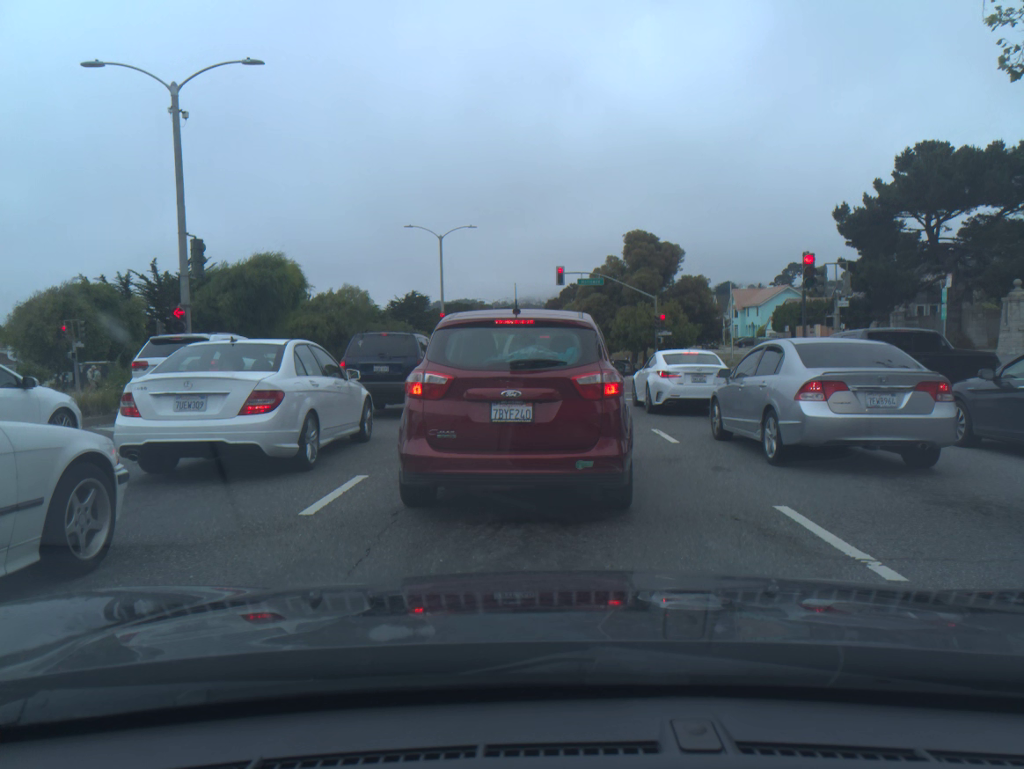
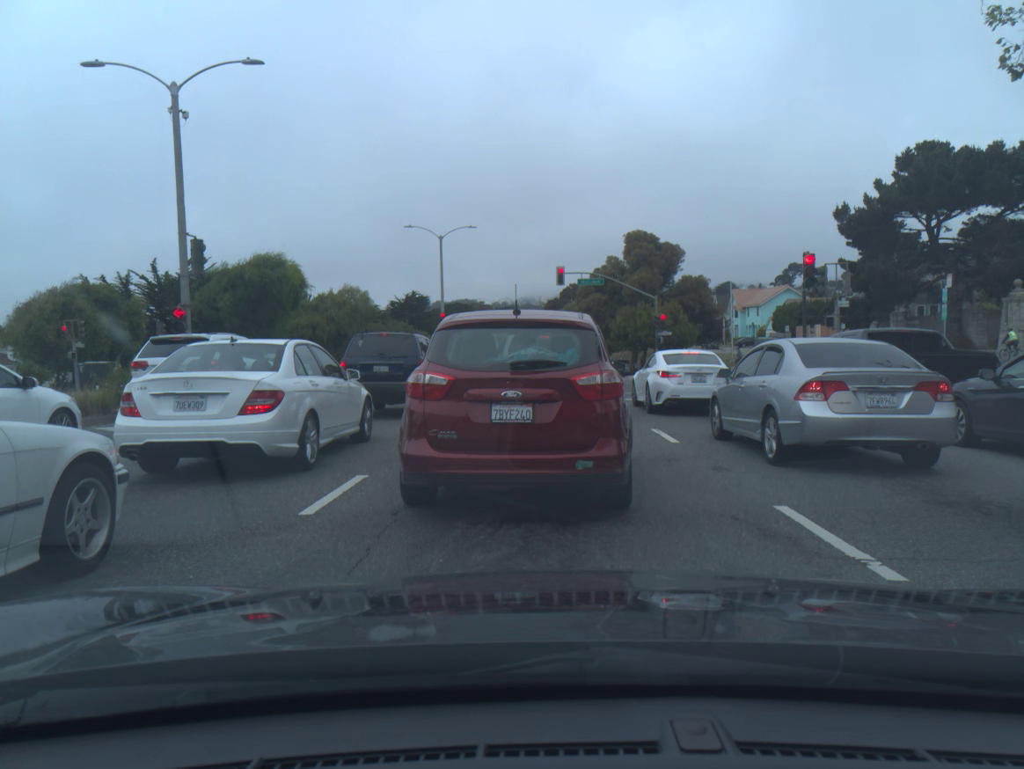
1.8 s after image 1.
(0.0, 0.0) m; 0°
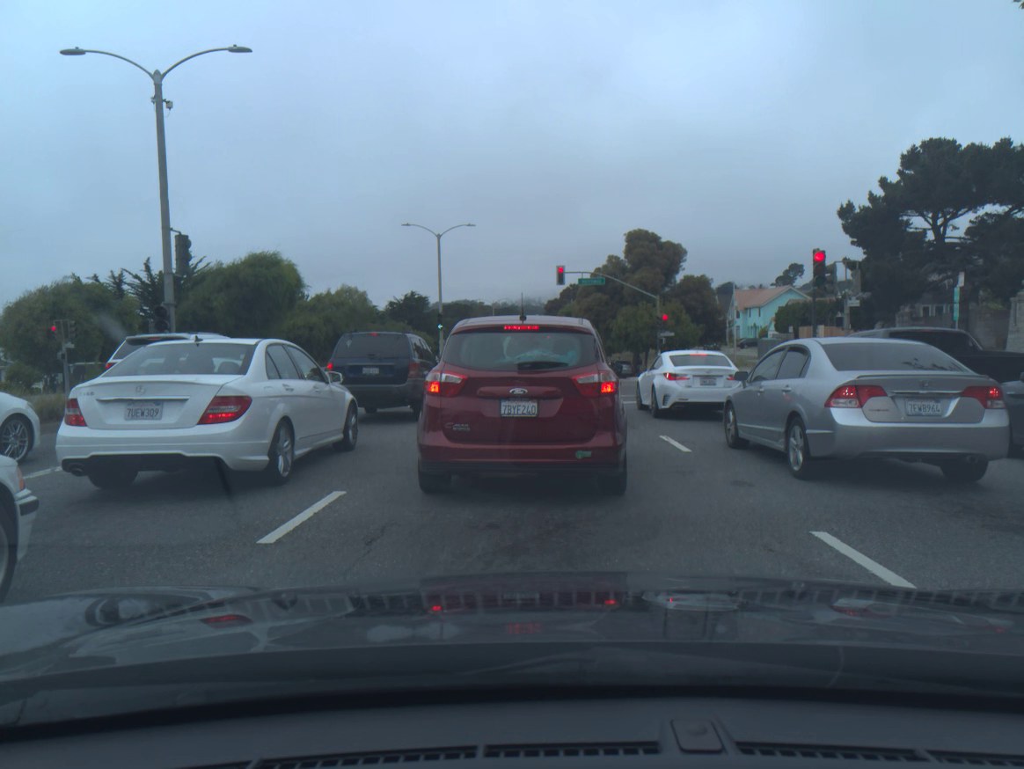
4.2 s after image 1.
(0.0, +0.8) m; 0°
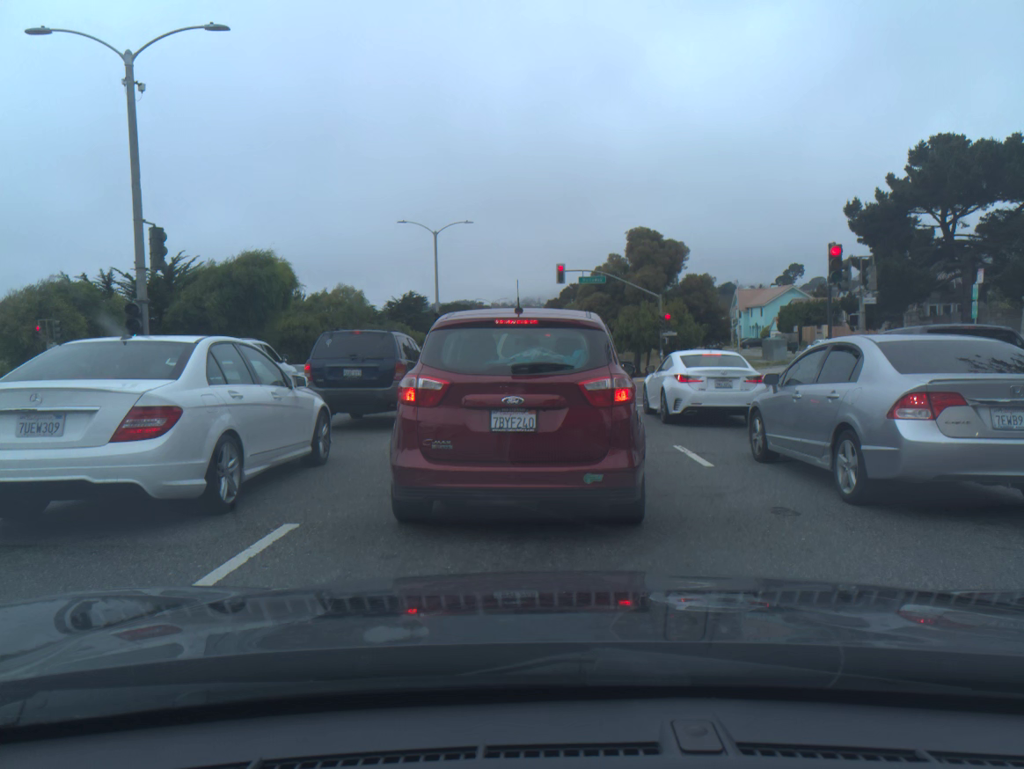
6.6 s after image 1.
(0.0, +1.3) m; 0°
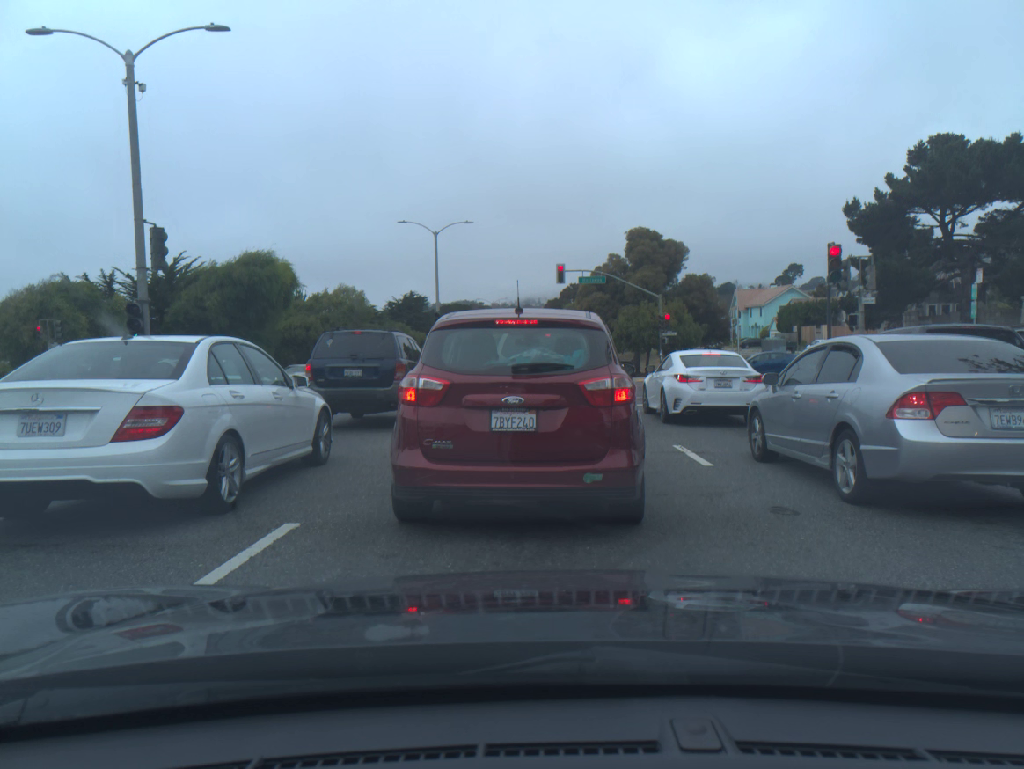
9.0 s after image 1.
(0.0, 0.0) m; 0°
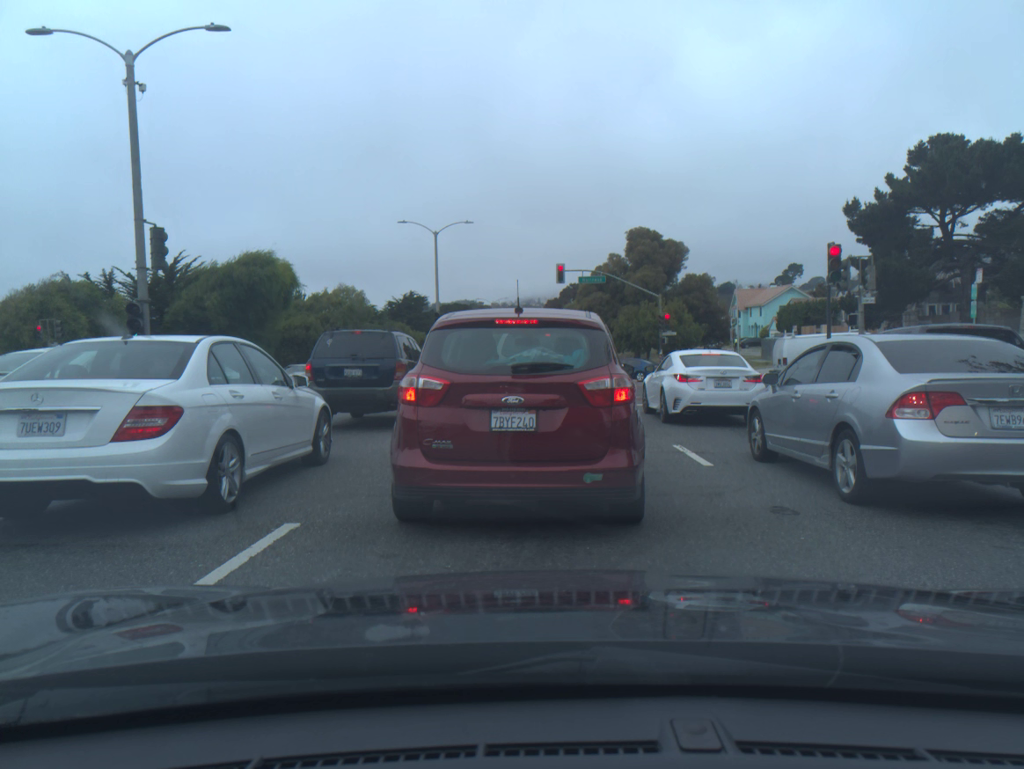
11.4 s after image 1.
(0.0, 0.0) m; 0°
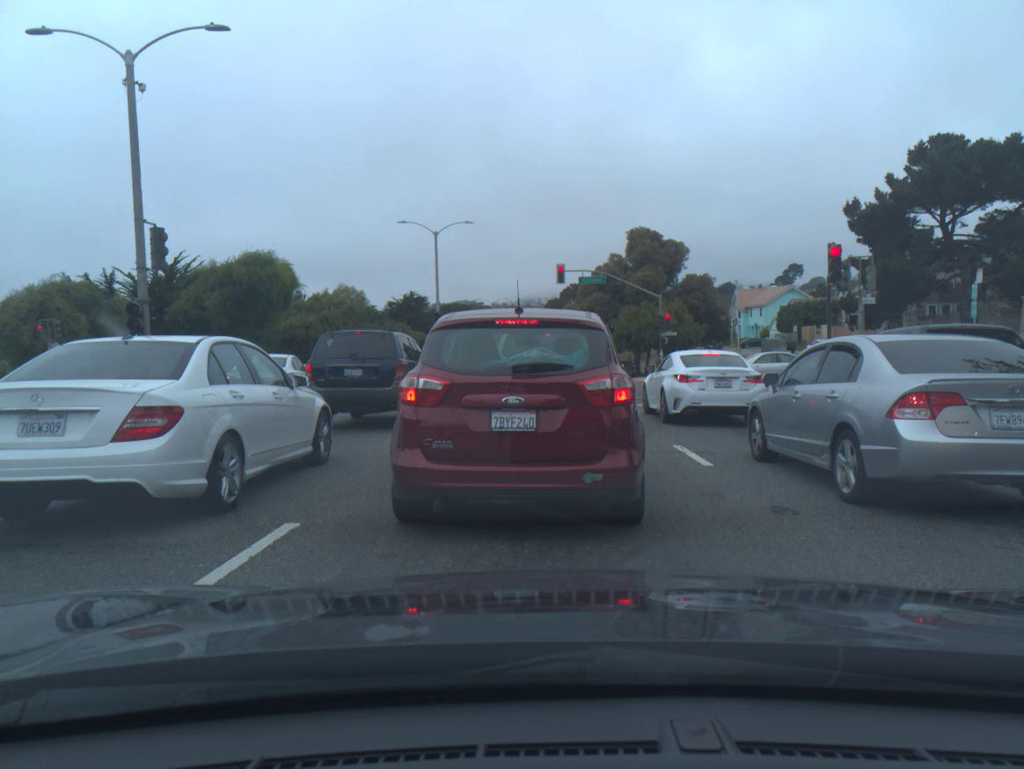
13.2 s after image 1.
(0.0, 0.0) m; 0°
